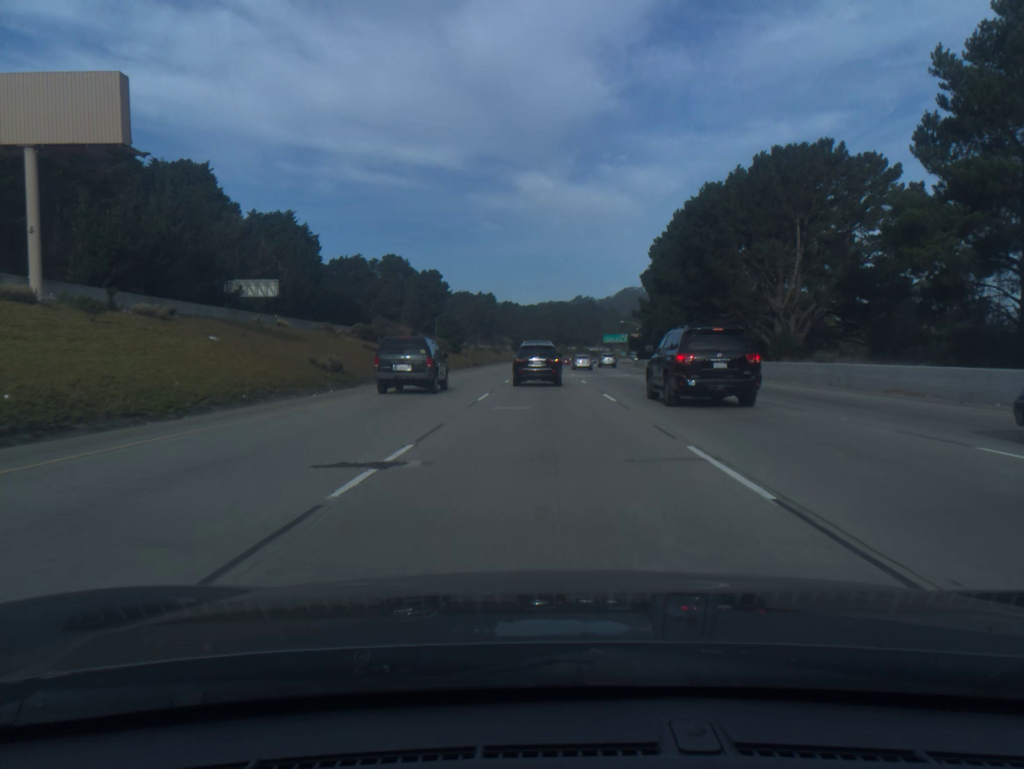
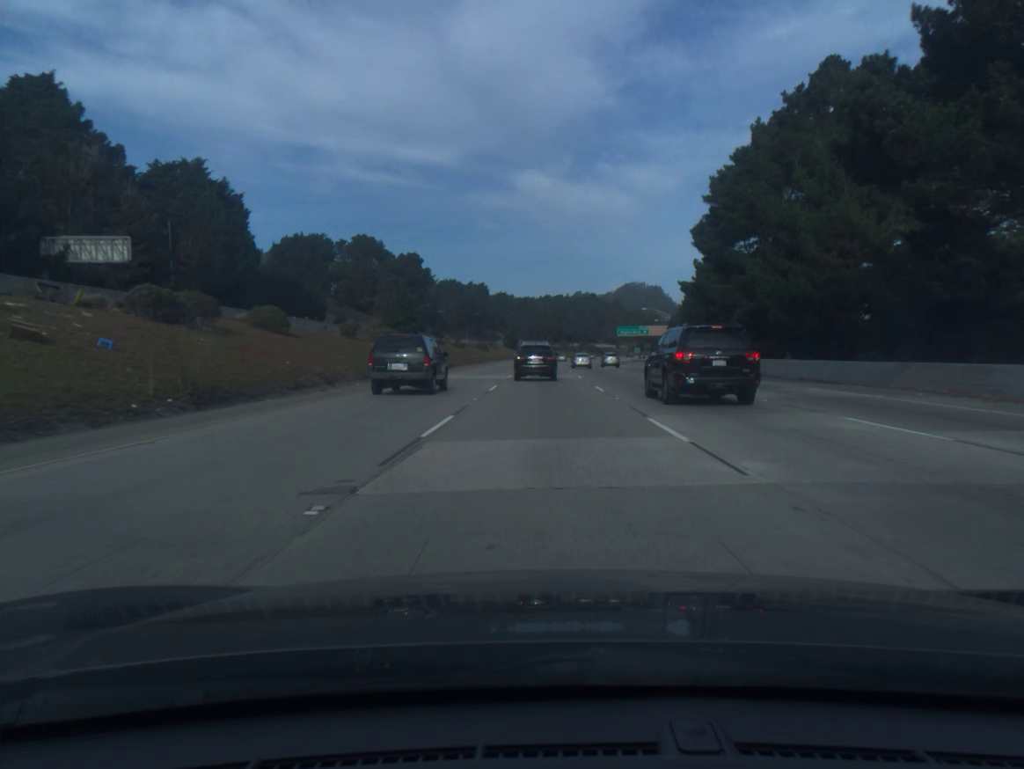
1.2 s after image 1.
(+0.1, +39.4) m; 0°
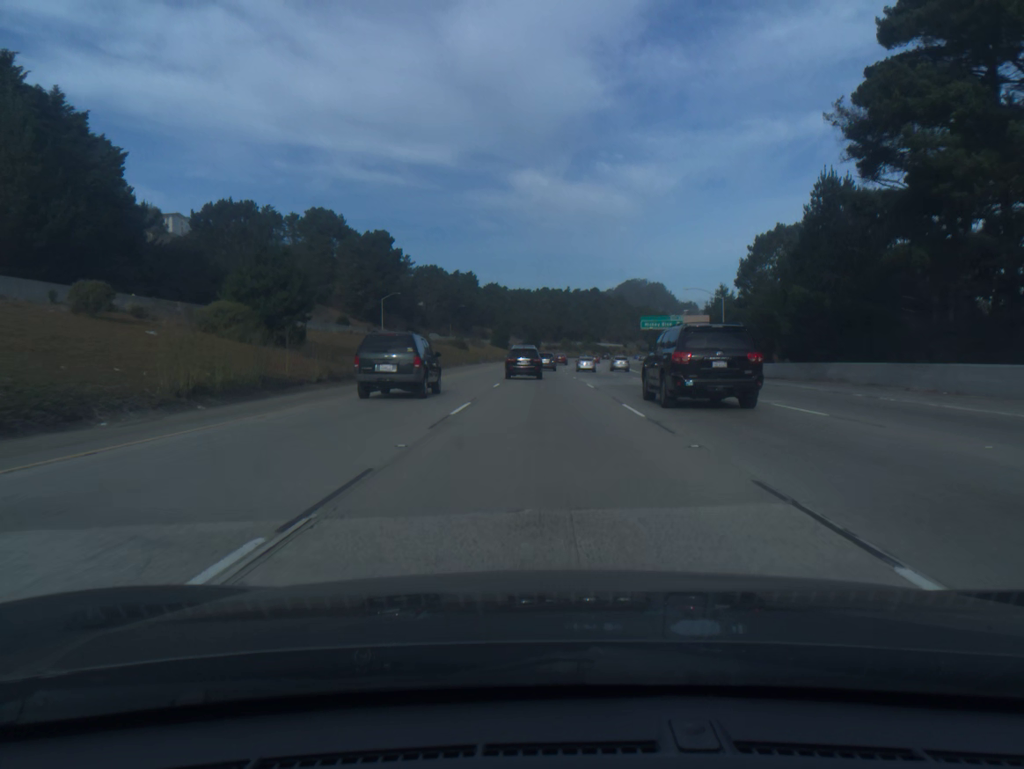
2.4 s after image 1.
(+0.1, +39.3) m; 0°
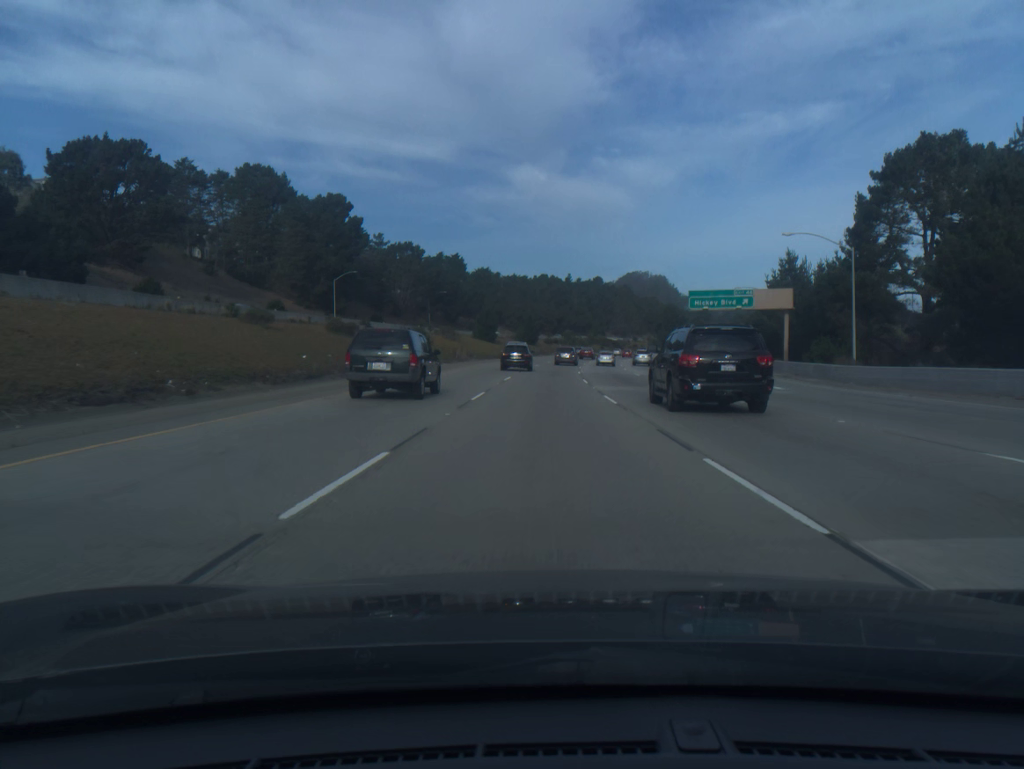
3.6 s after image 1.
(0.0, +39.1) m; 0°
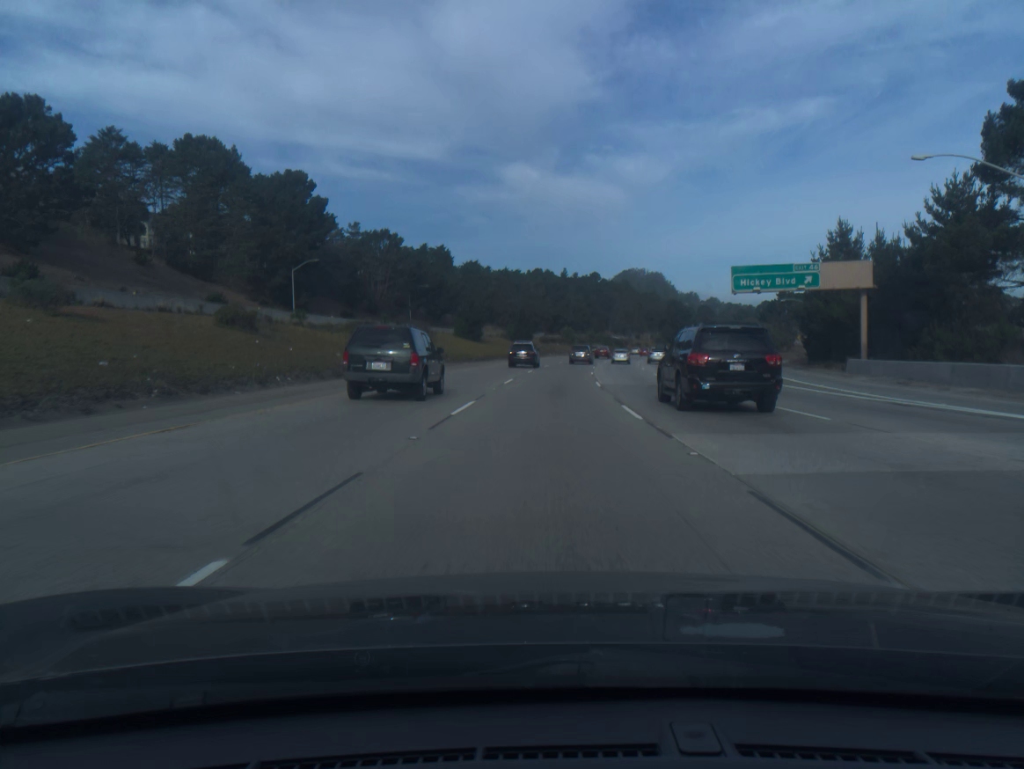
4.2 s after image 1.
(0.0, +19.6) m; 0°
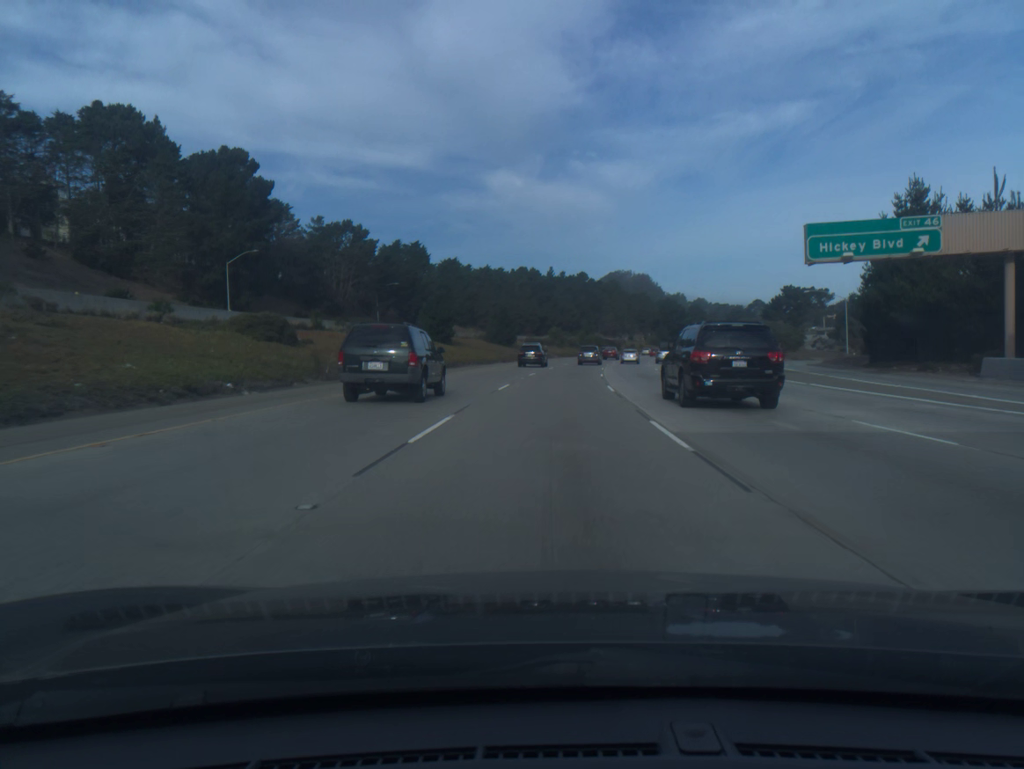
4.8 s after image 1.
(+0.1, +19.5) m; +1°
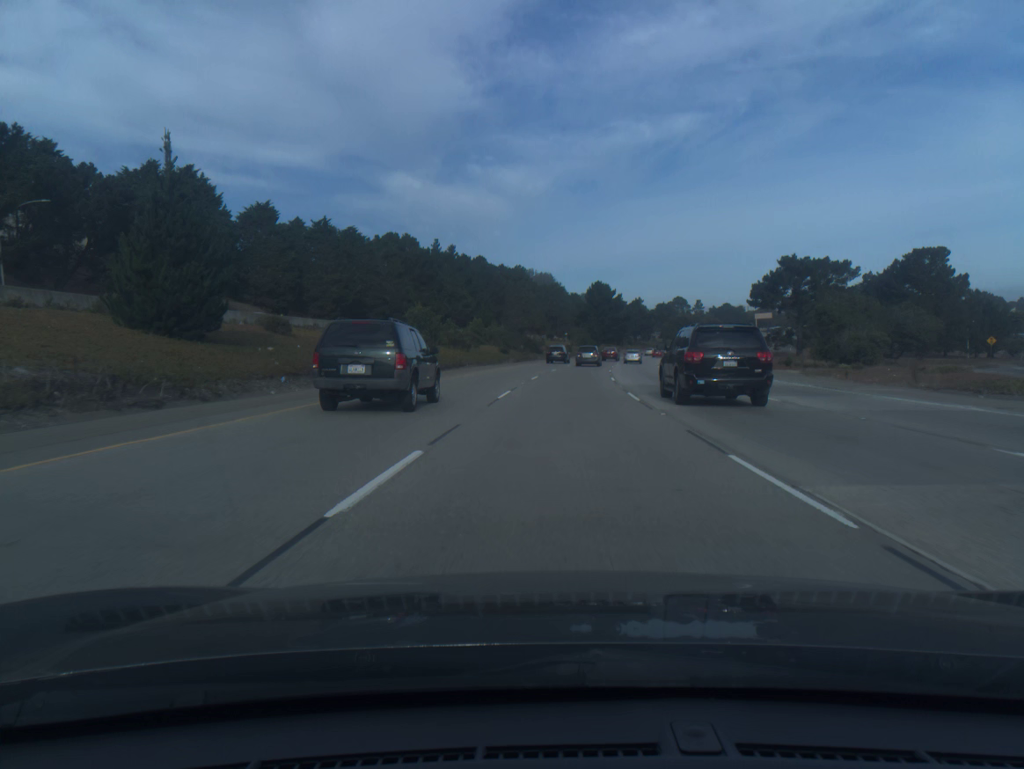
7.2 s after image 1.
(+4.5, +77.4) m; +7°
